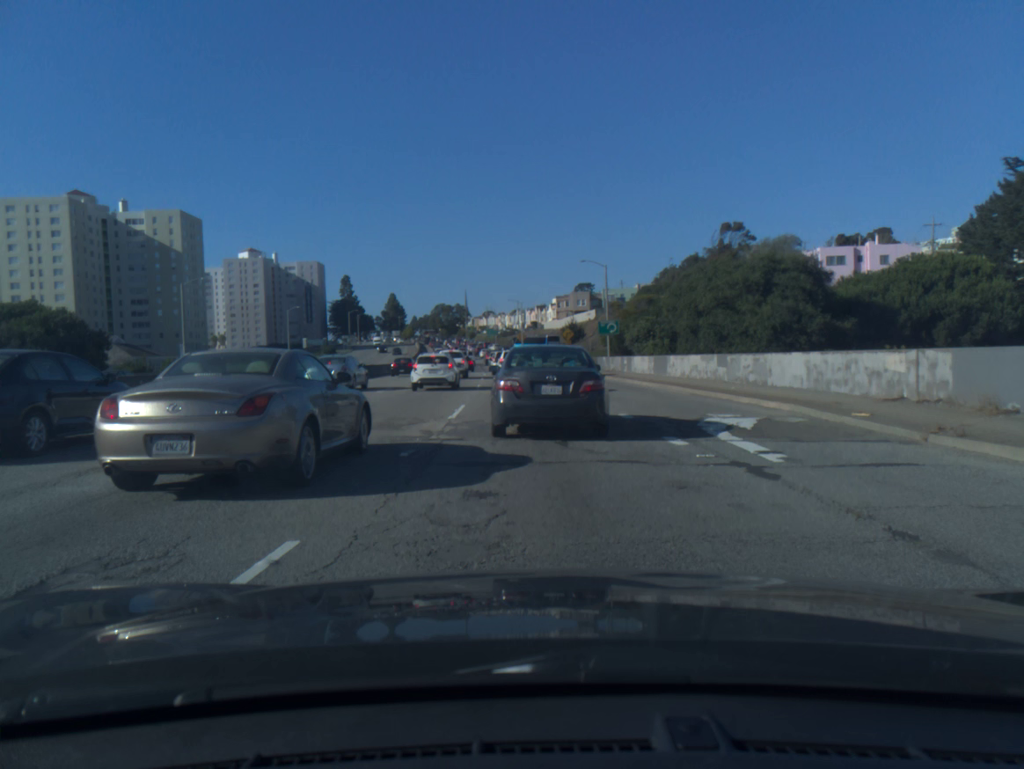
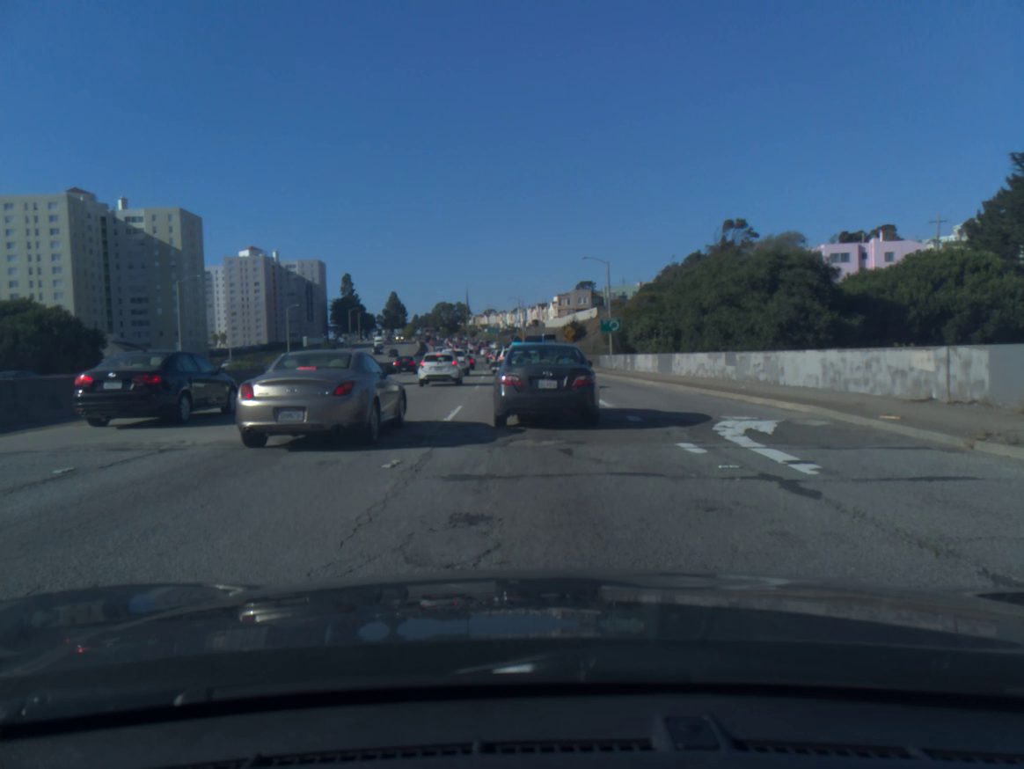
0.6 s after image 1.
(0.0, +1.1) m; 0°
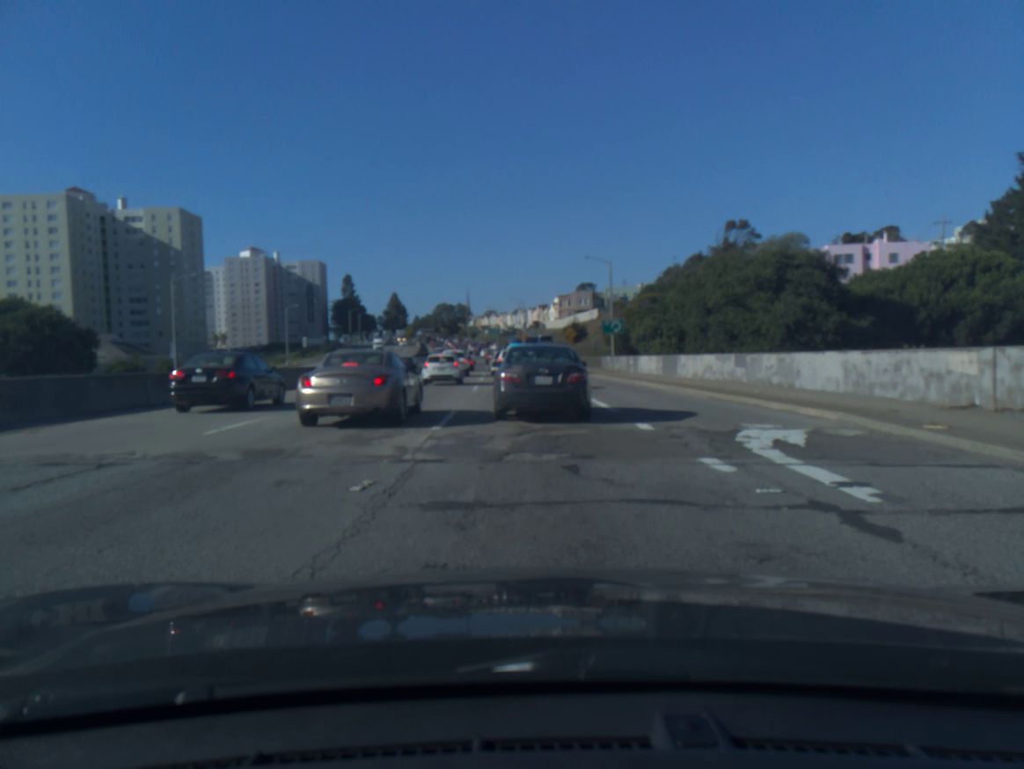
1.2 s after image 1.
(0.0, +1.5) m; 0°
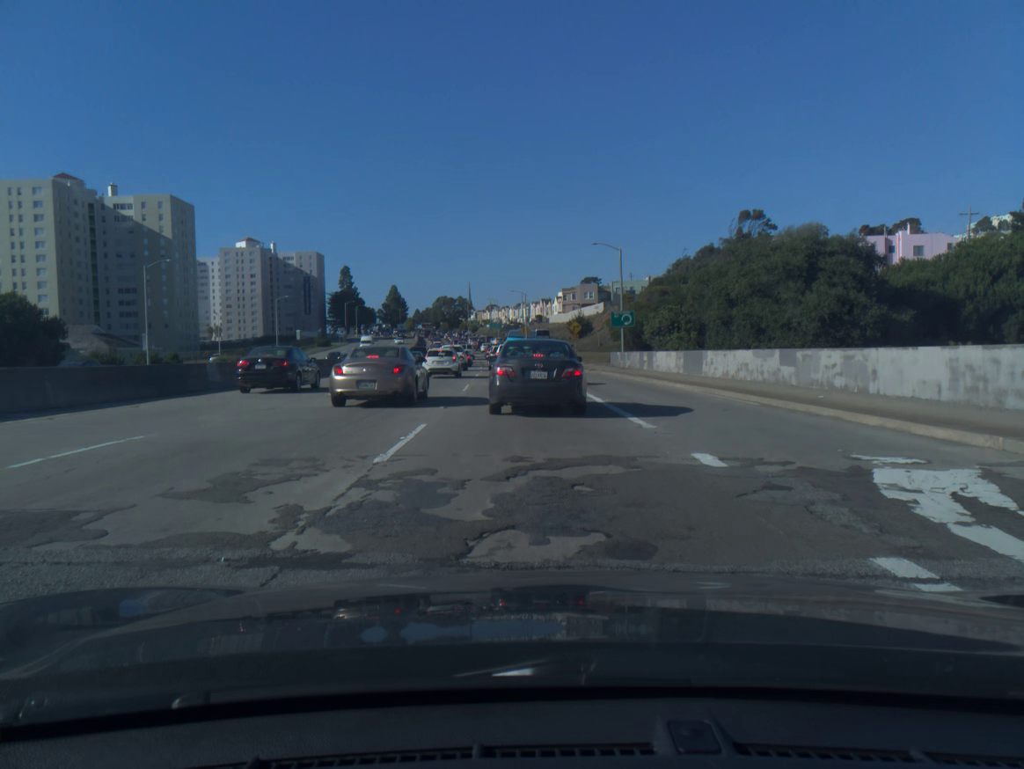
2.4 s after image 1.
(0.0, +4.6) m; -1°
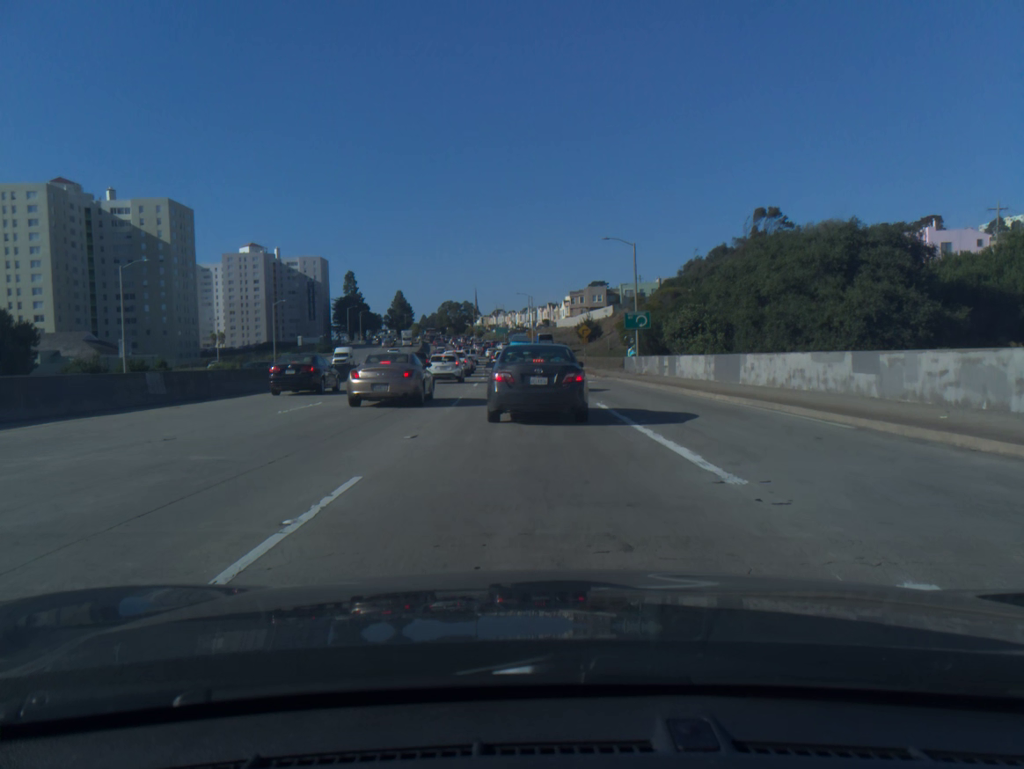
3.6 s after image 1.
(0.0, +5.1) m; -1°
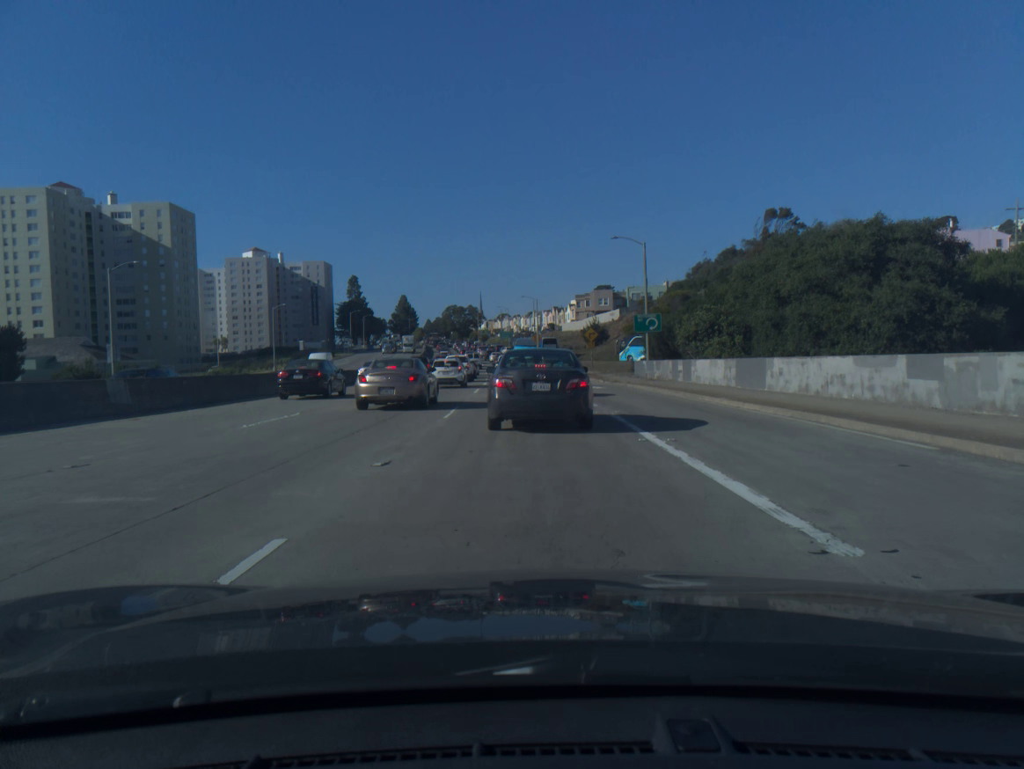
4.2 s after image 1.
(0.0, +2.4) m; 0°
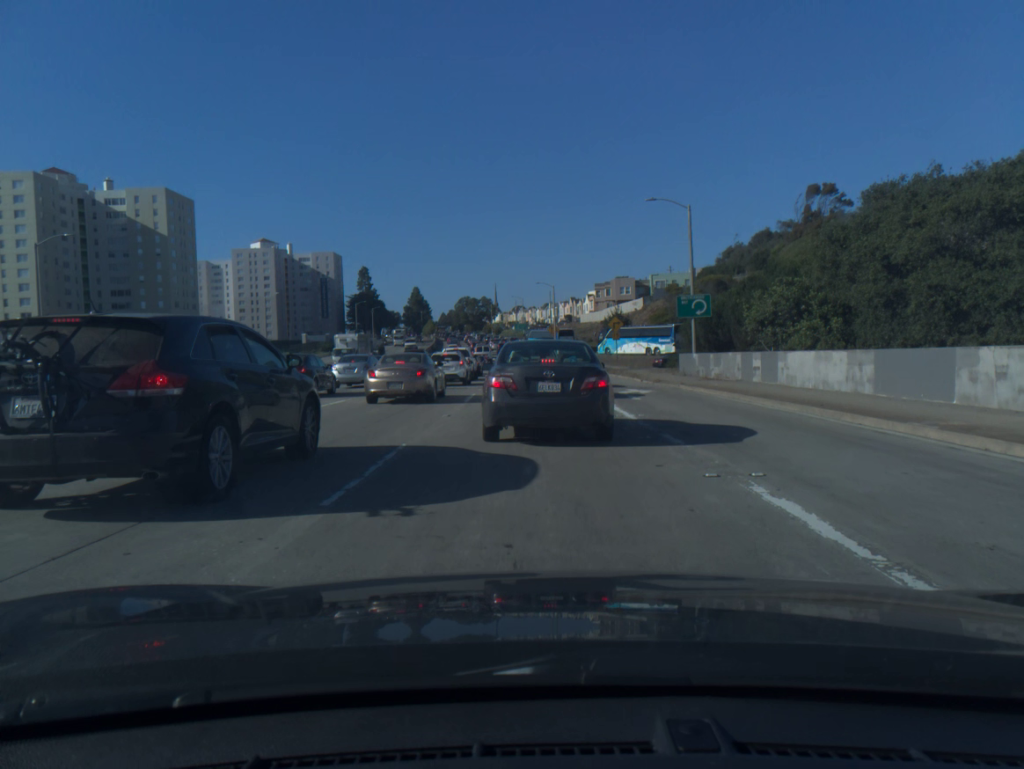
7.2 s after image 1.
(0.0, +10.6) m; -1°
